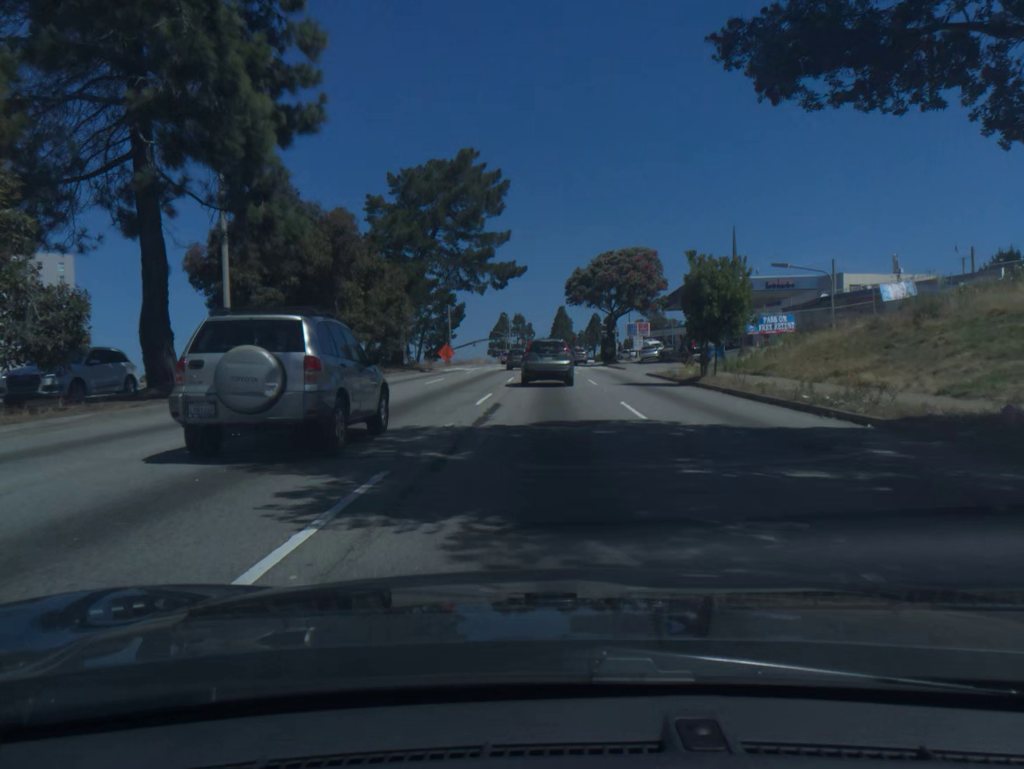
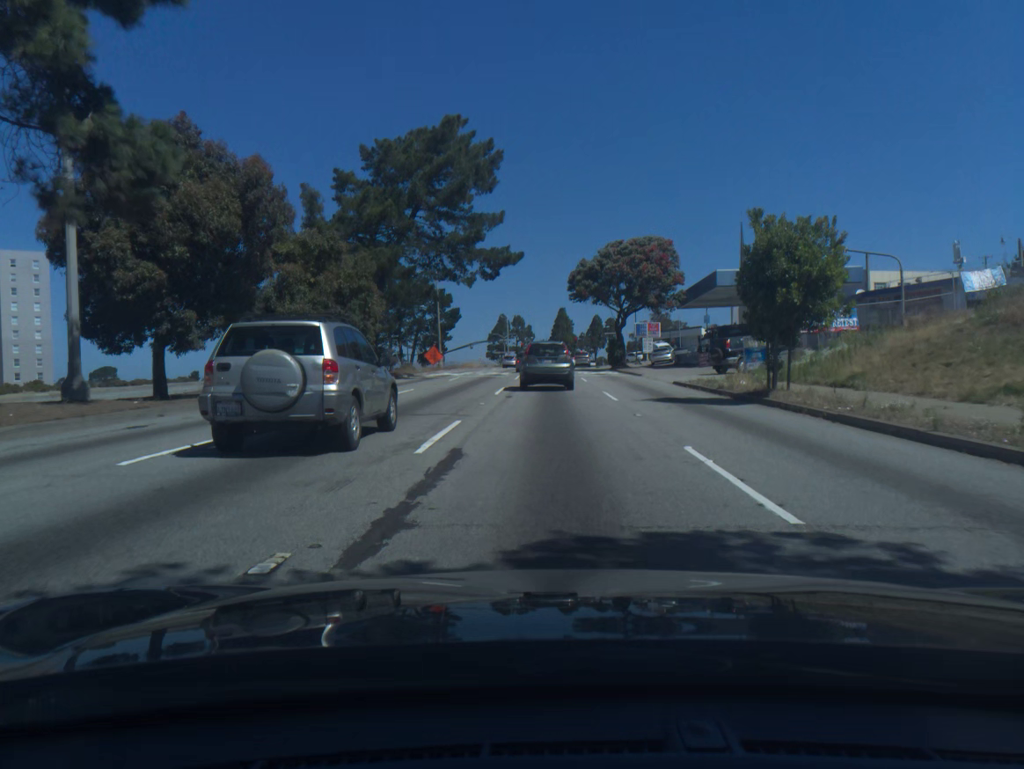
(0.0, +8.3) m; 0°
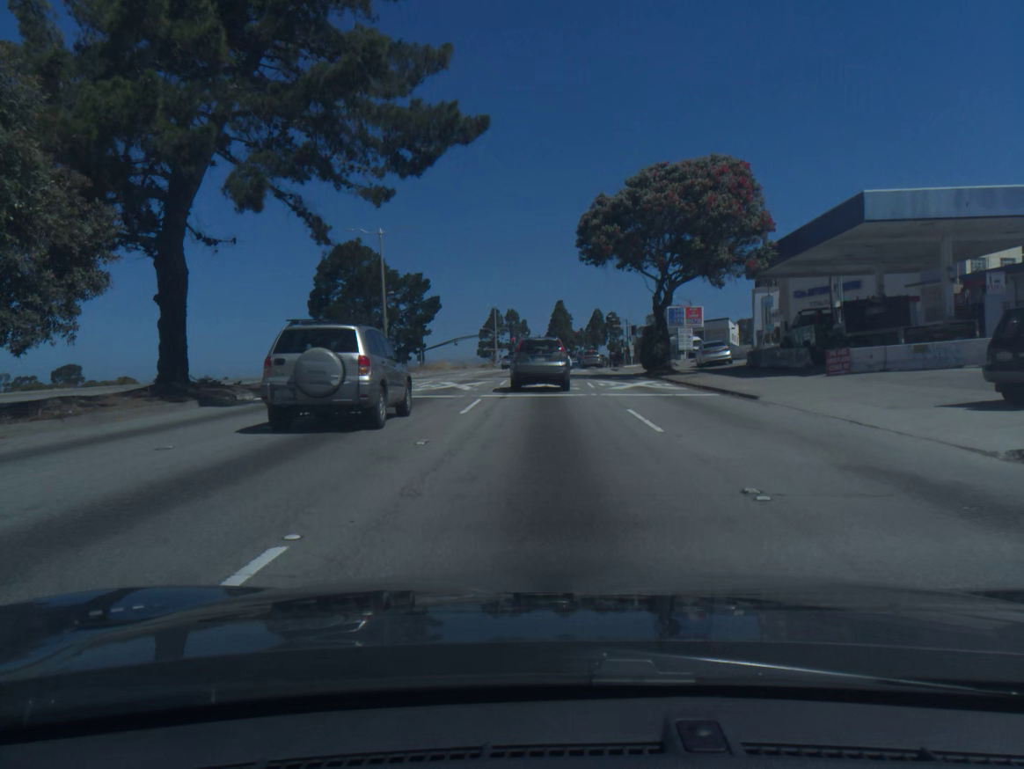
(0.0, +23.6) m; 0°
